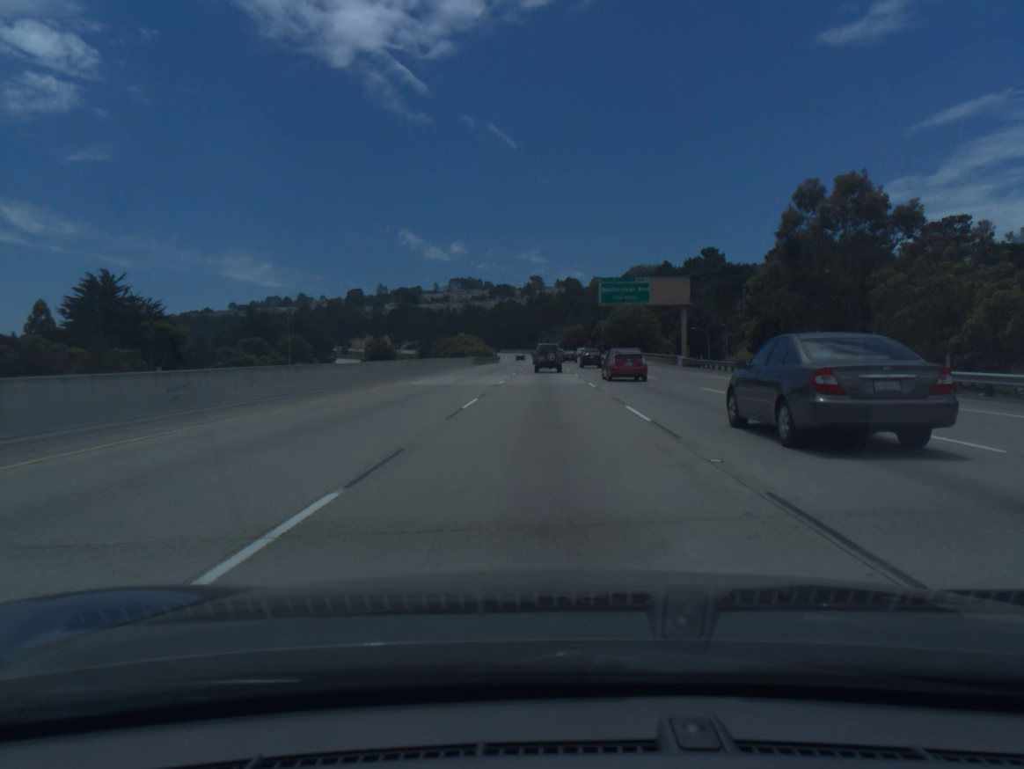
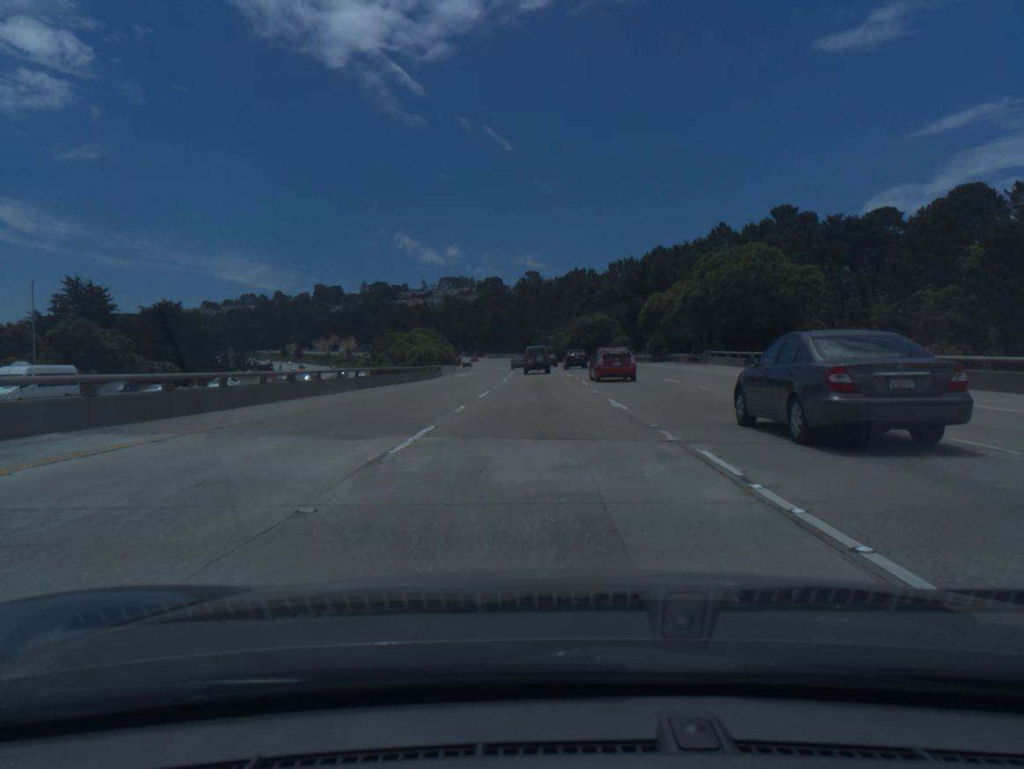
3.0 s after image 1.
(+0.2, +79.5) m; 0°
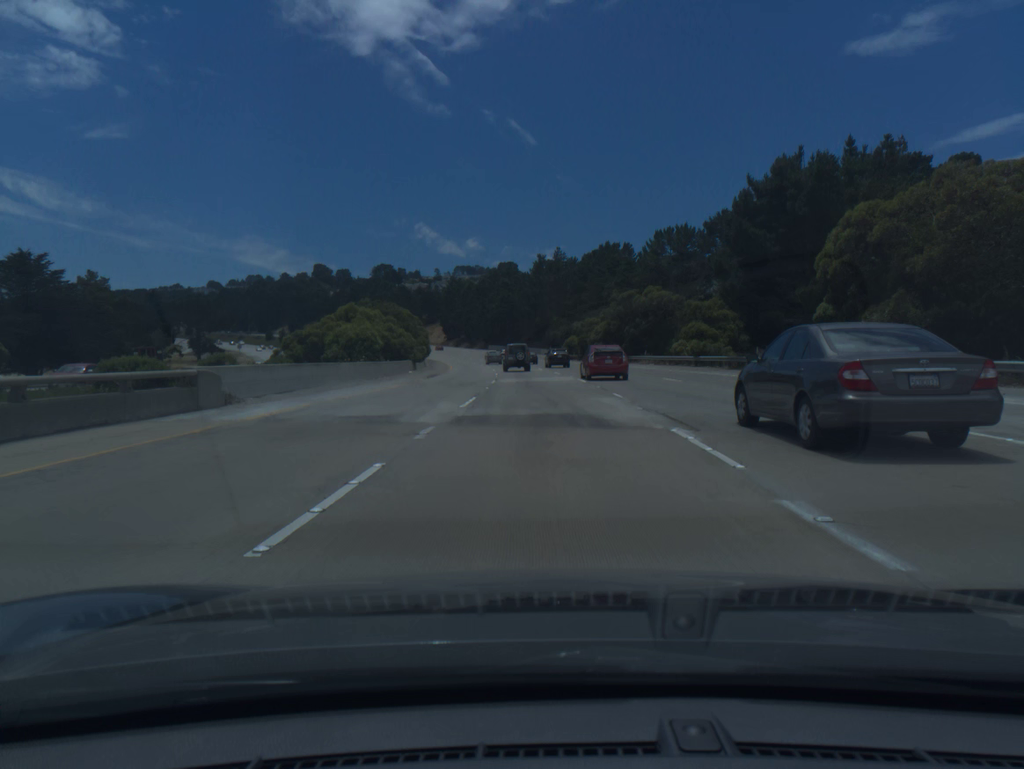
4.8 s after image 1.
(-0.4, +47.9) m; -1°
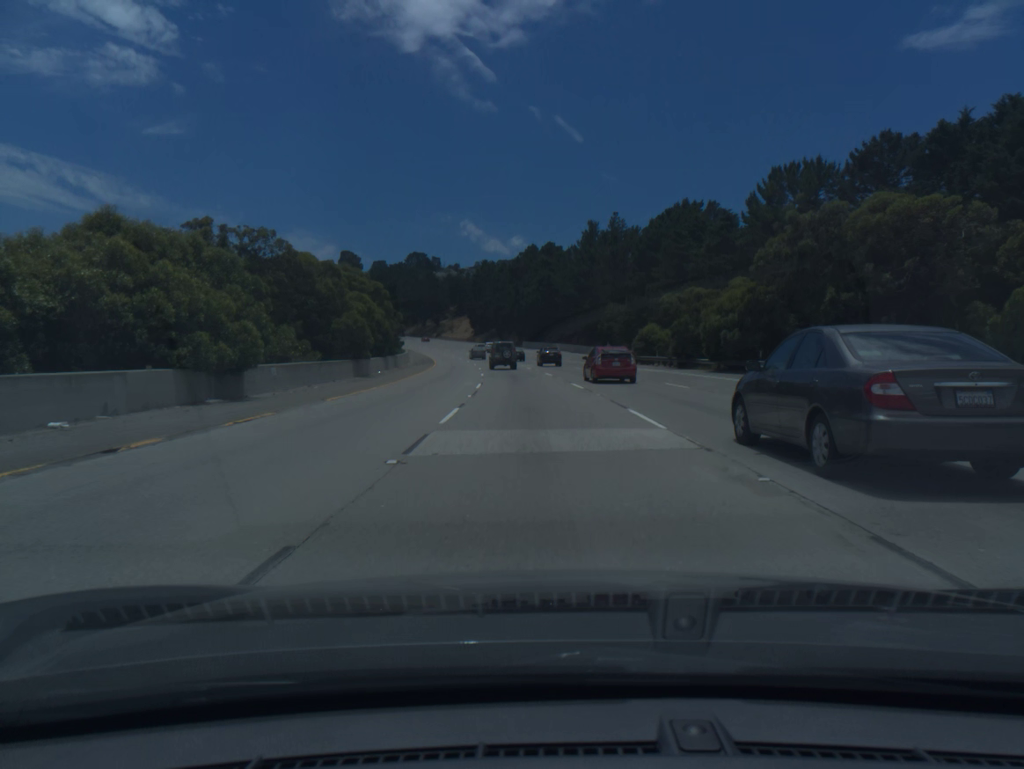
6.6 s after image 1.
(-1.0, +47.8) m; -3°
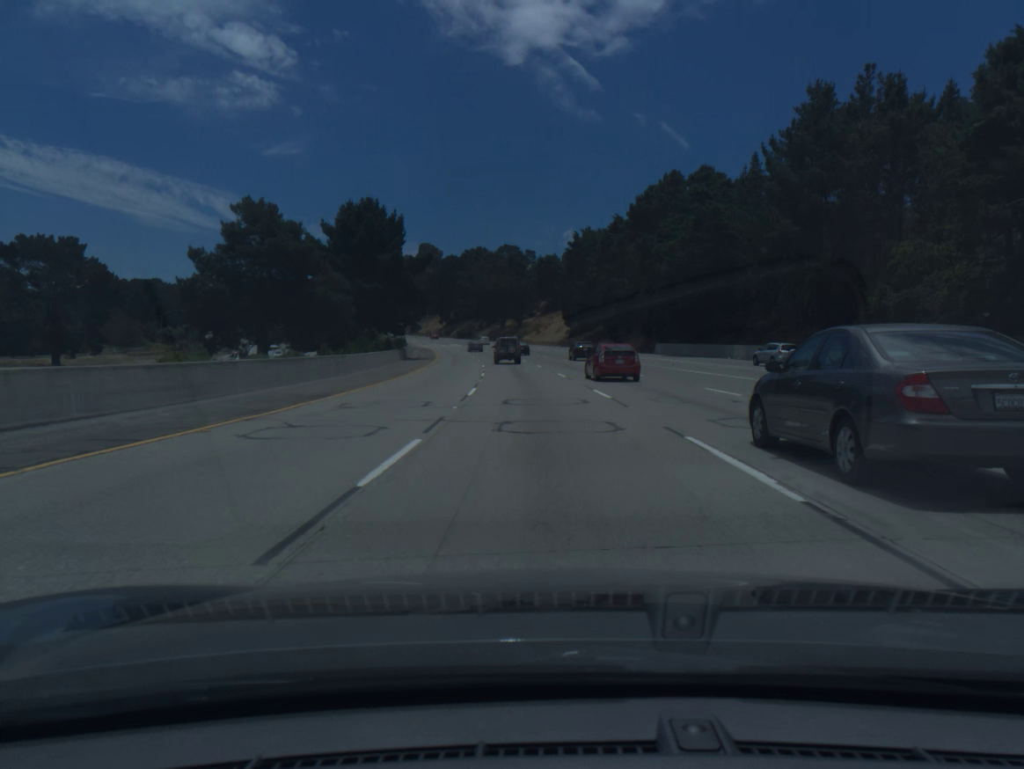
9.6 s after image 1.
(-5.1, +79.2) m; -7°
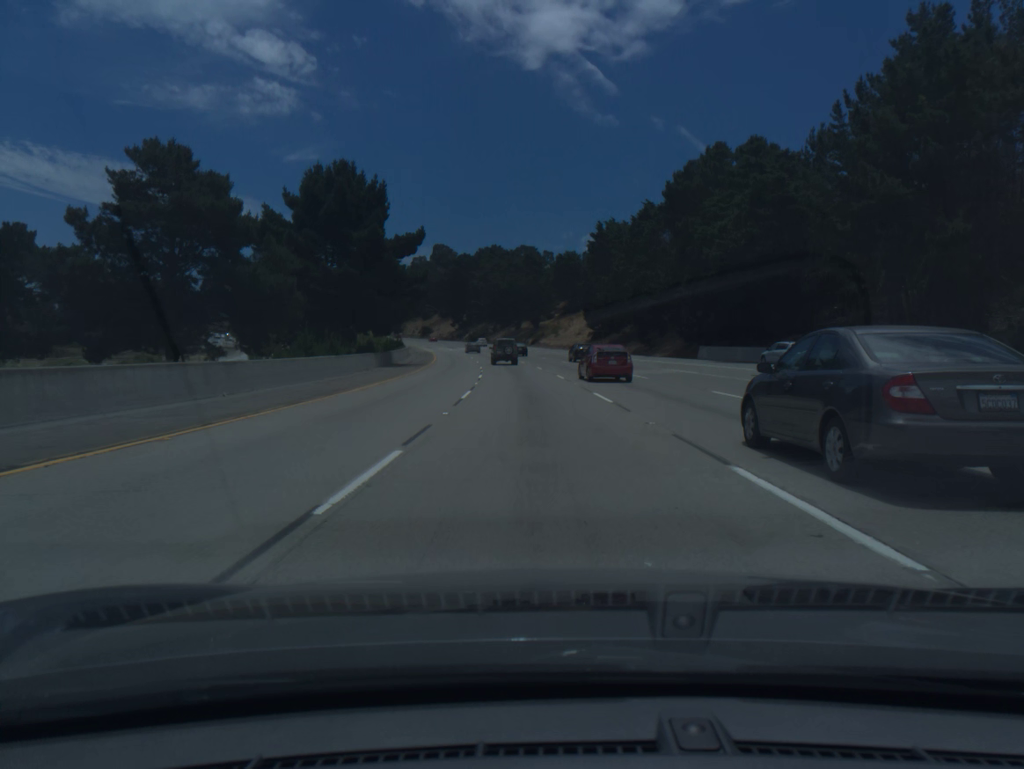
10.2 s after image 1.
(-0.2, +15.8) m; -1°
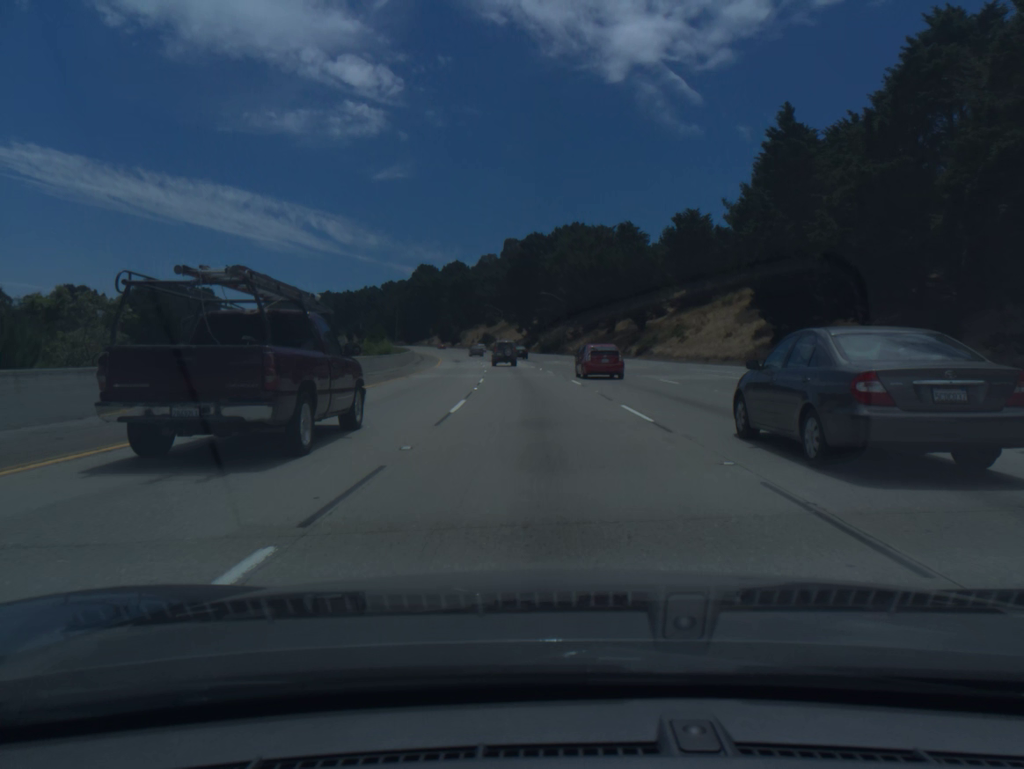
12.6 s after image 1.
(-3.3, +63.2) m; -6°
